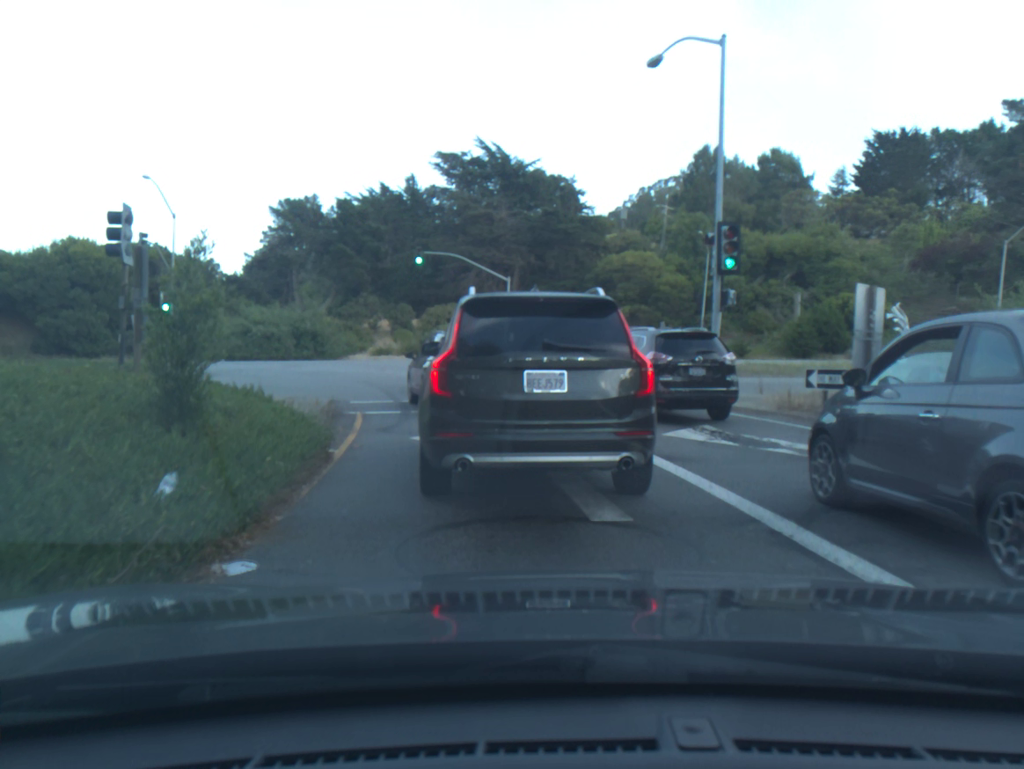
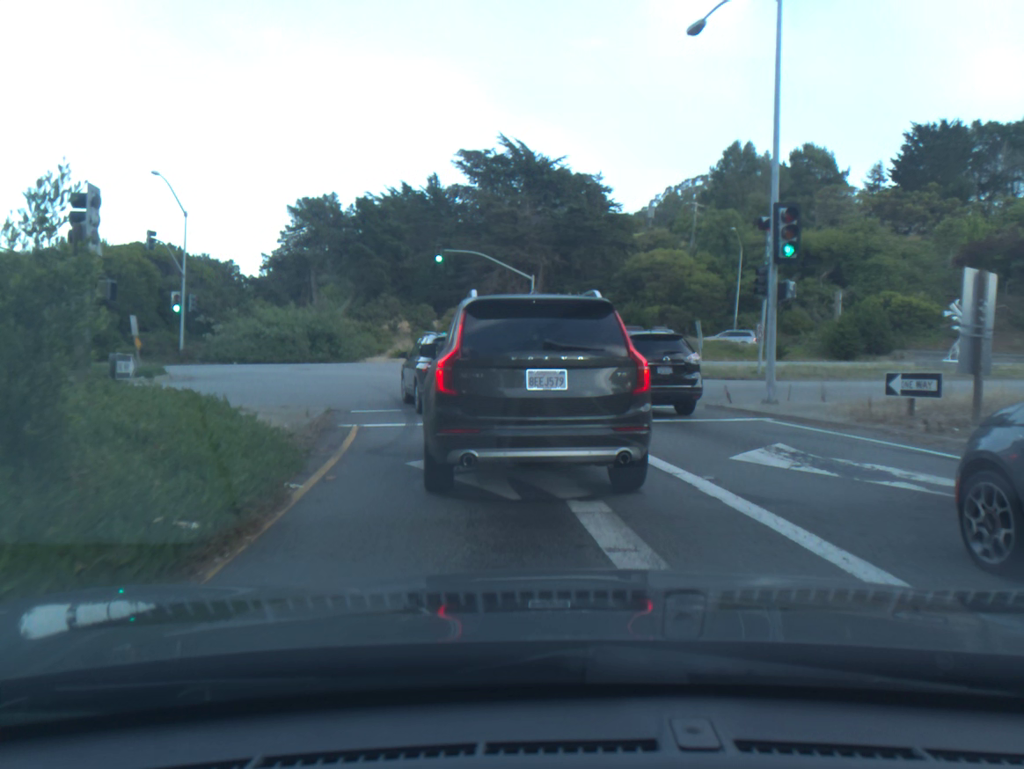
(0.0, +2.4) m; -1°
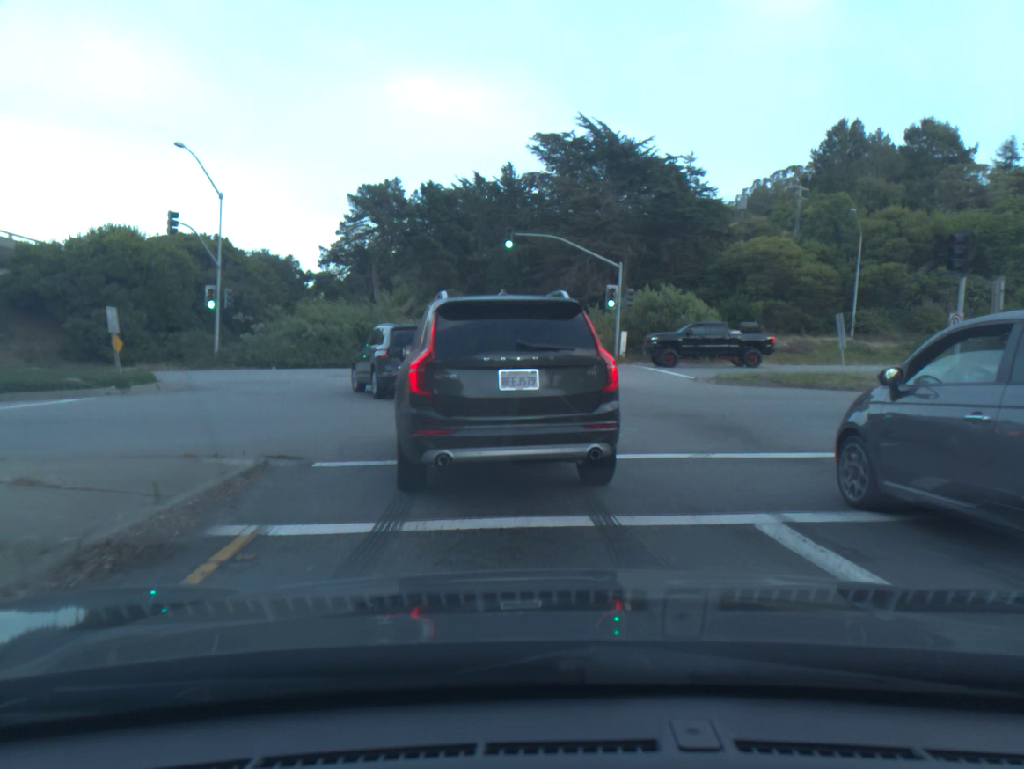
(-0.3, +7.9) m; -5°
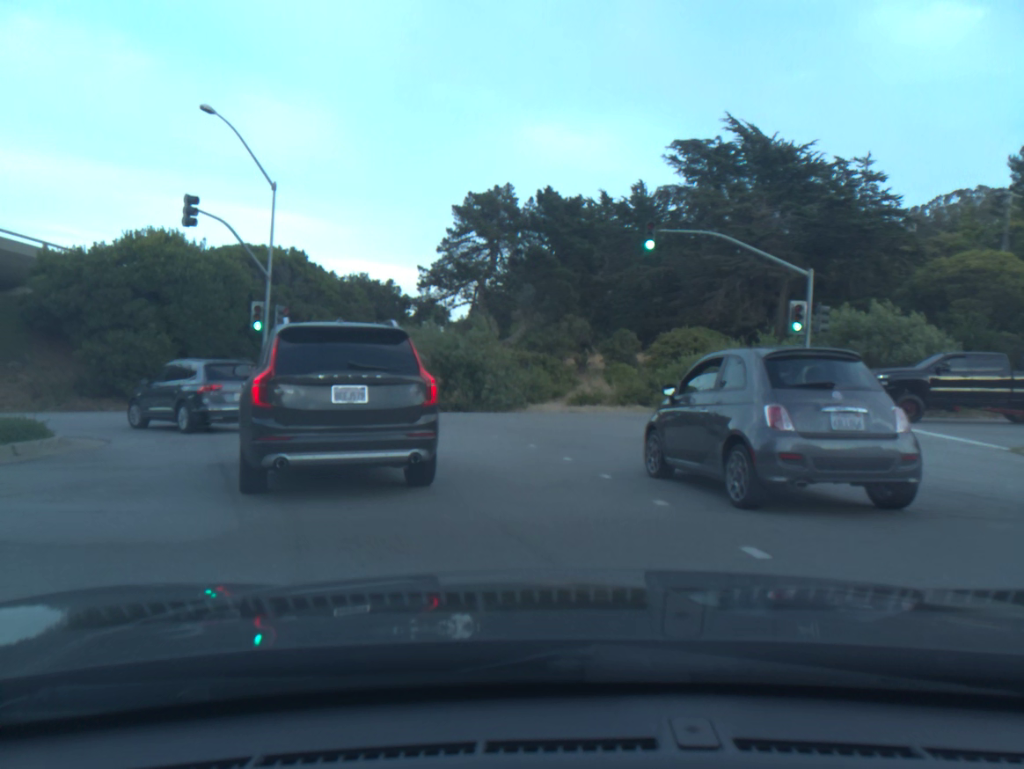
(-1.0, +12.0) m; -11°
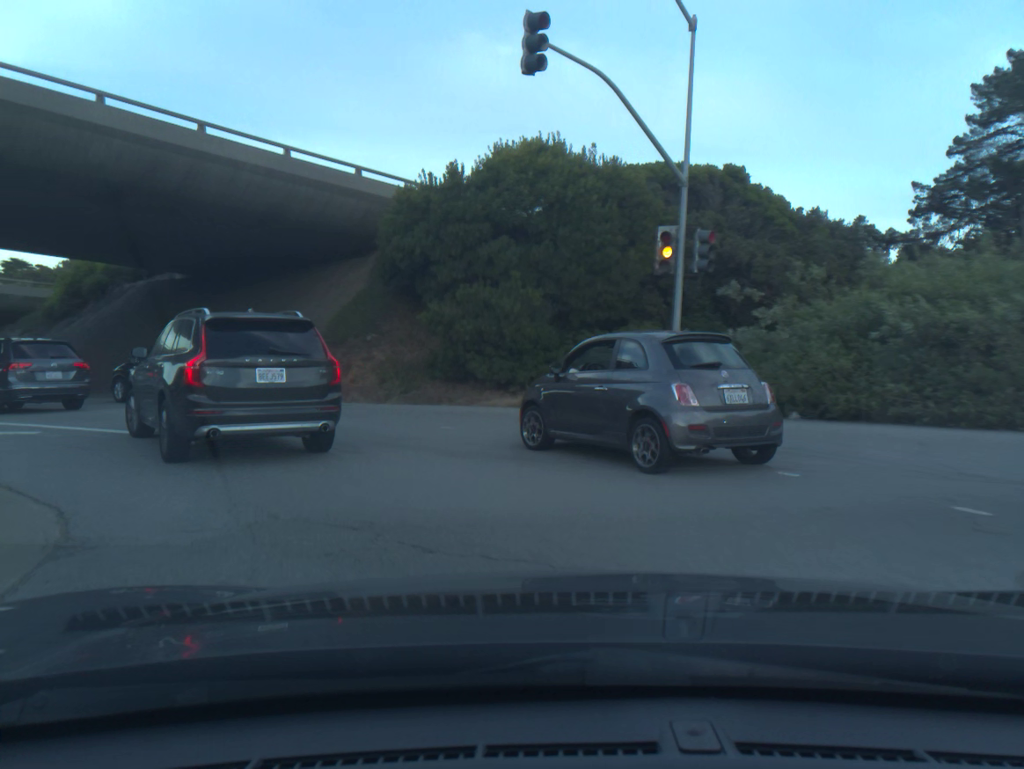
(-3.6, +14.1) m; -32°
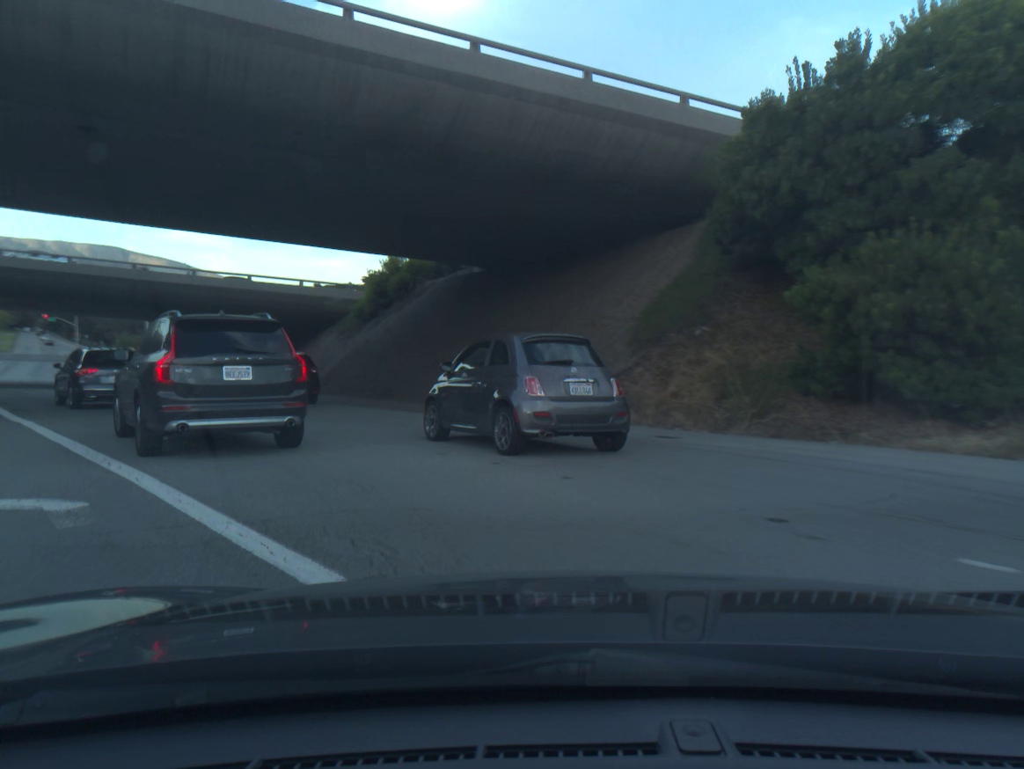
(-1.5, +8.2) m; -21°
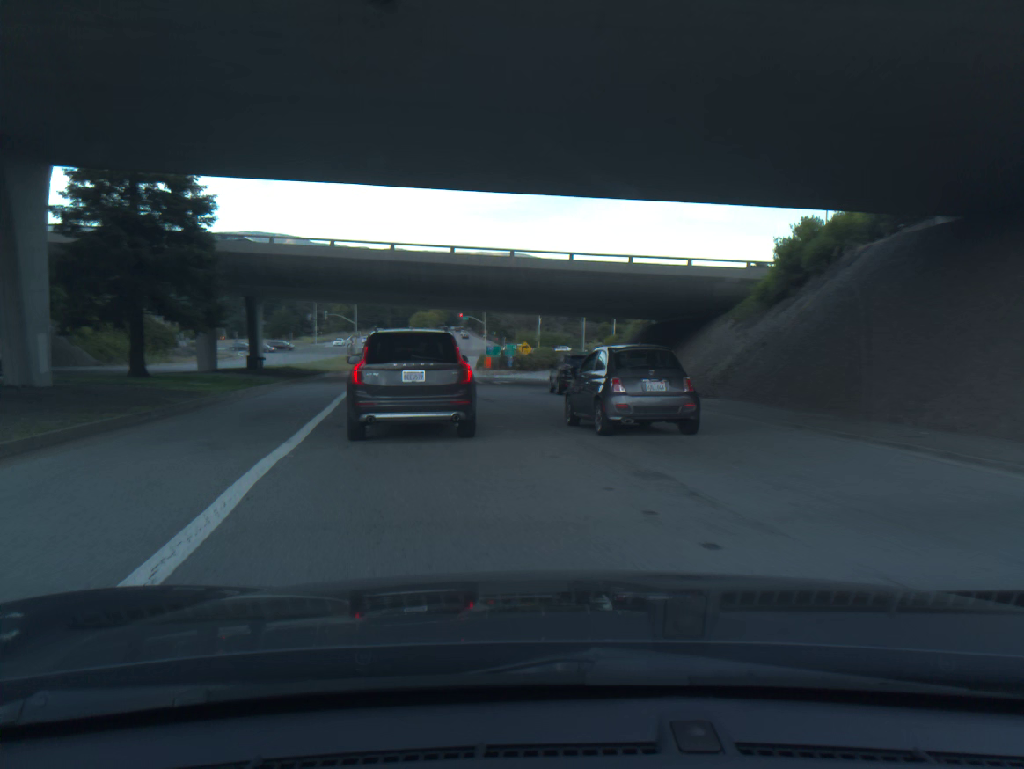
(-2.1, +8.6) m; -26°
